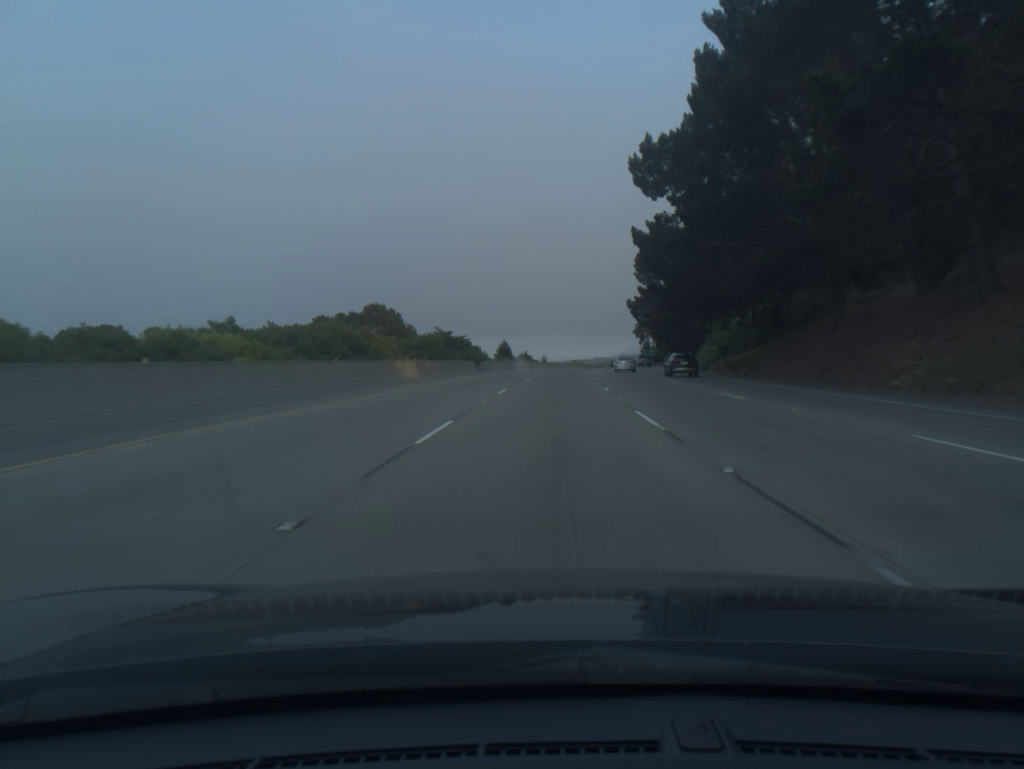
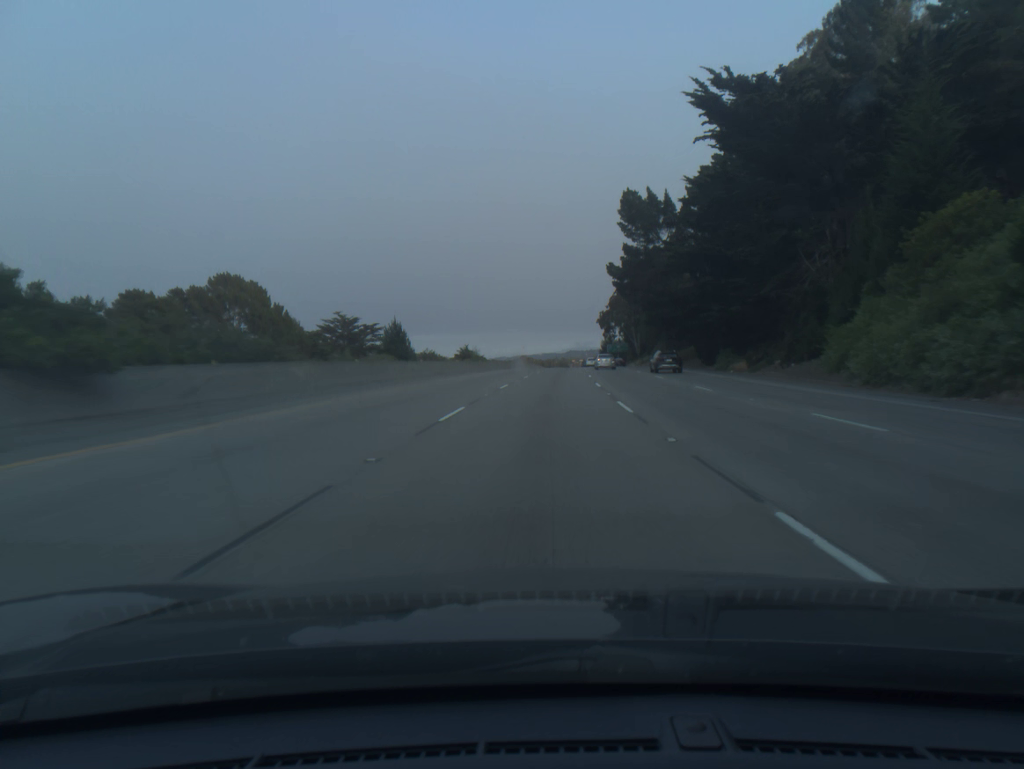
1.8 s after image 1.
(+1.8, +54.5) m; +4°
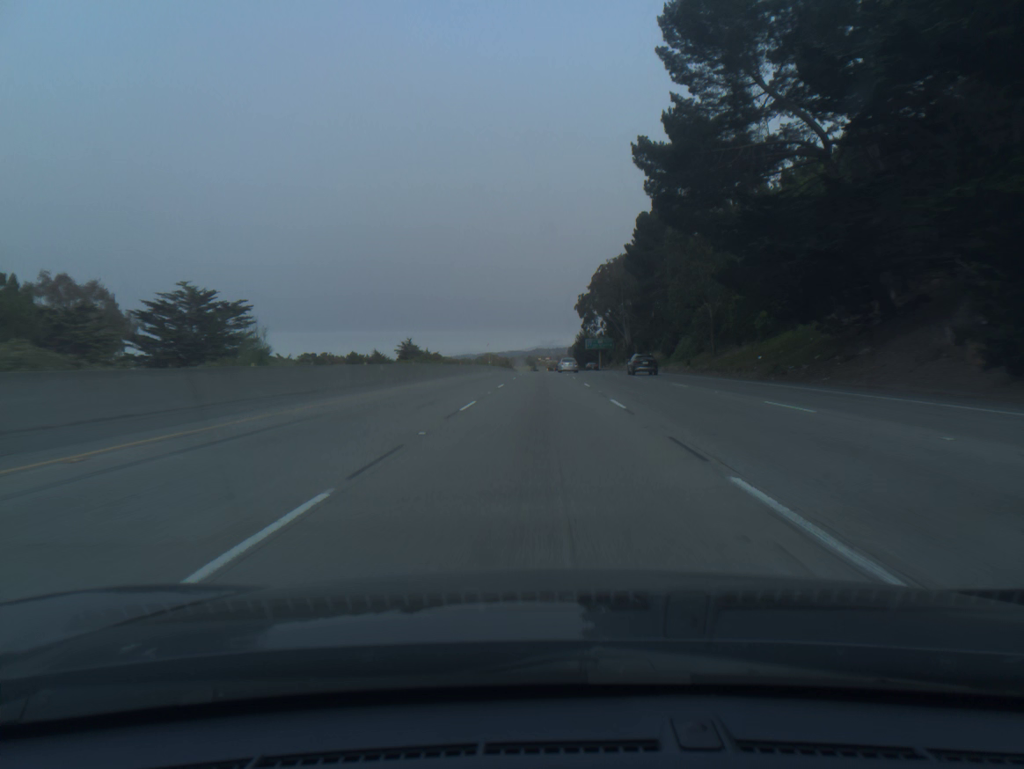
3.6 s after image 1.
(+1.3, +54.8) m; +3°
